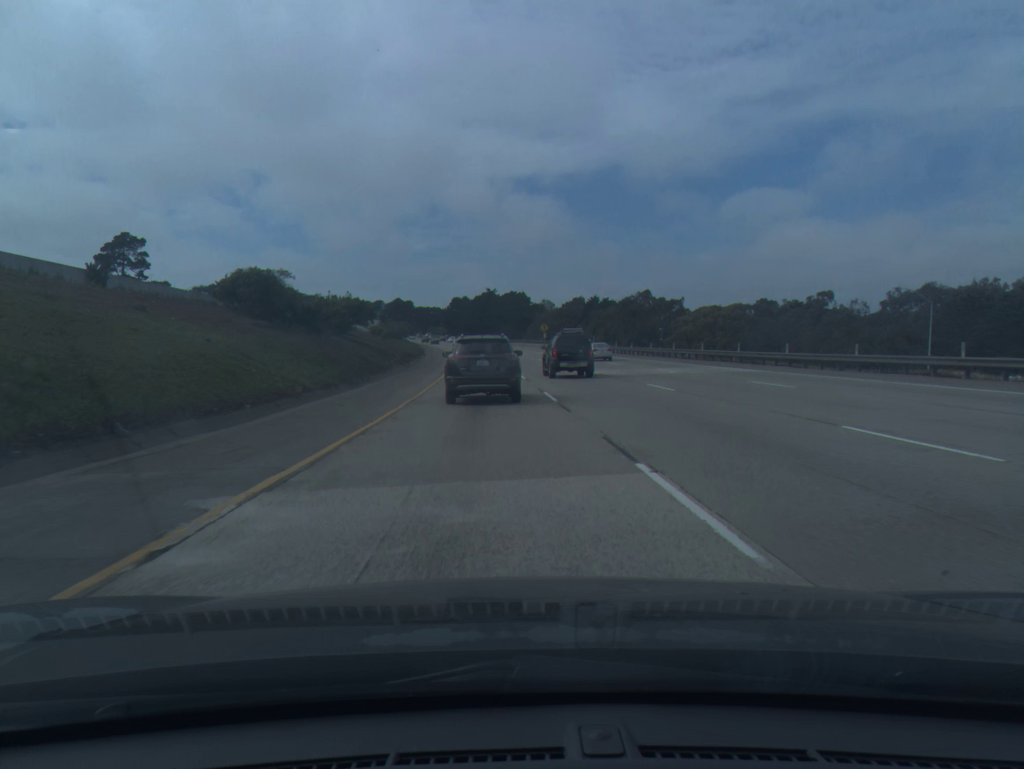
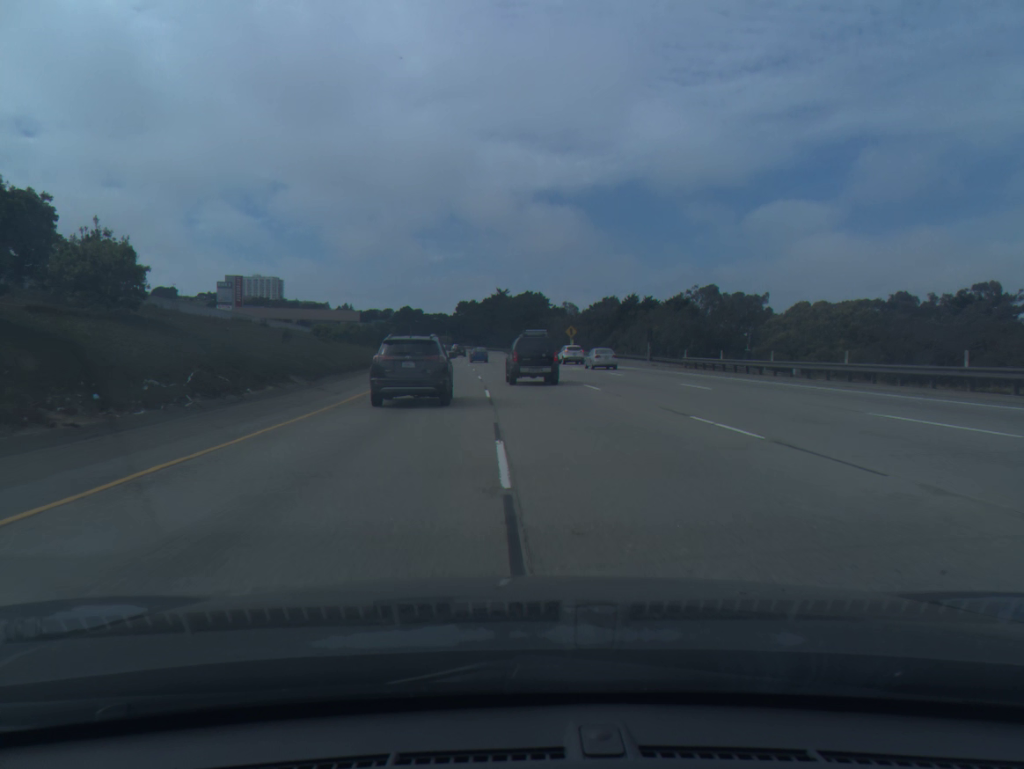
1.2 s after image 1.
(-0.2, +40.9) m; -1°
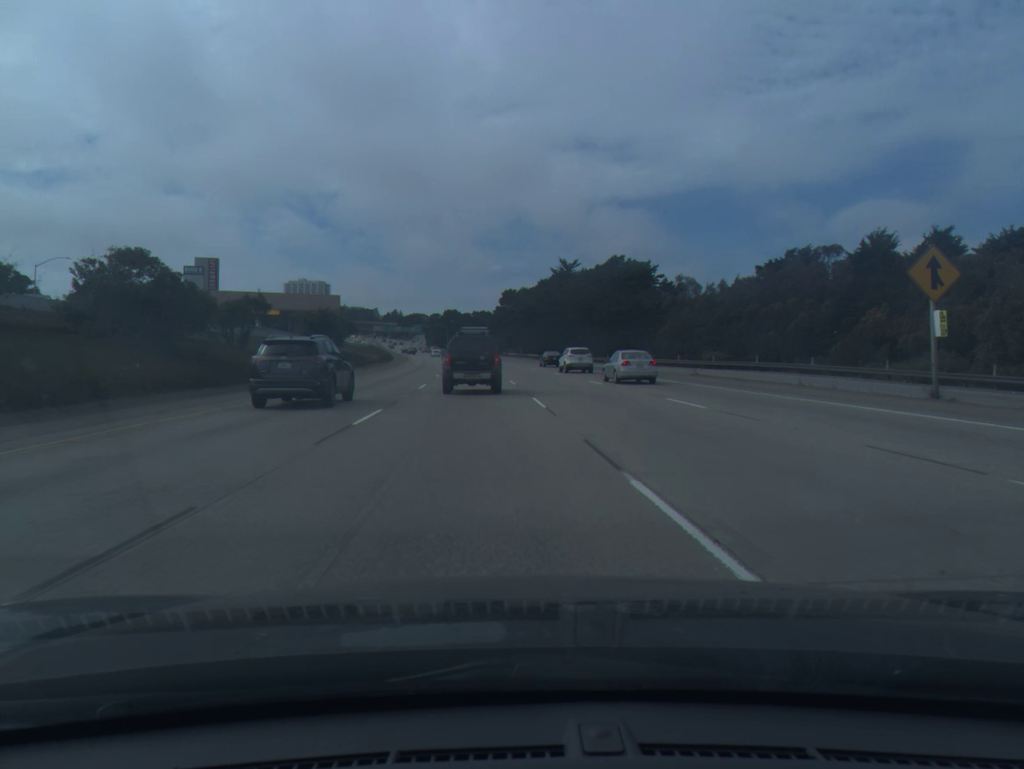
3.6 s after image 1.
(-3.2, +80.0) m; -4°
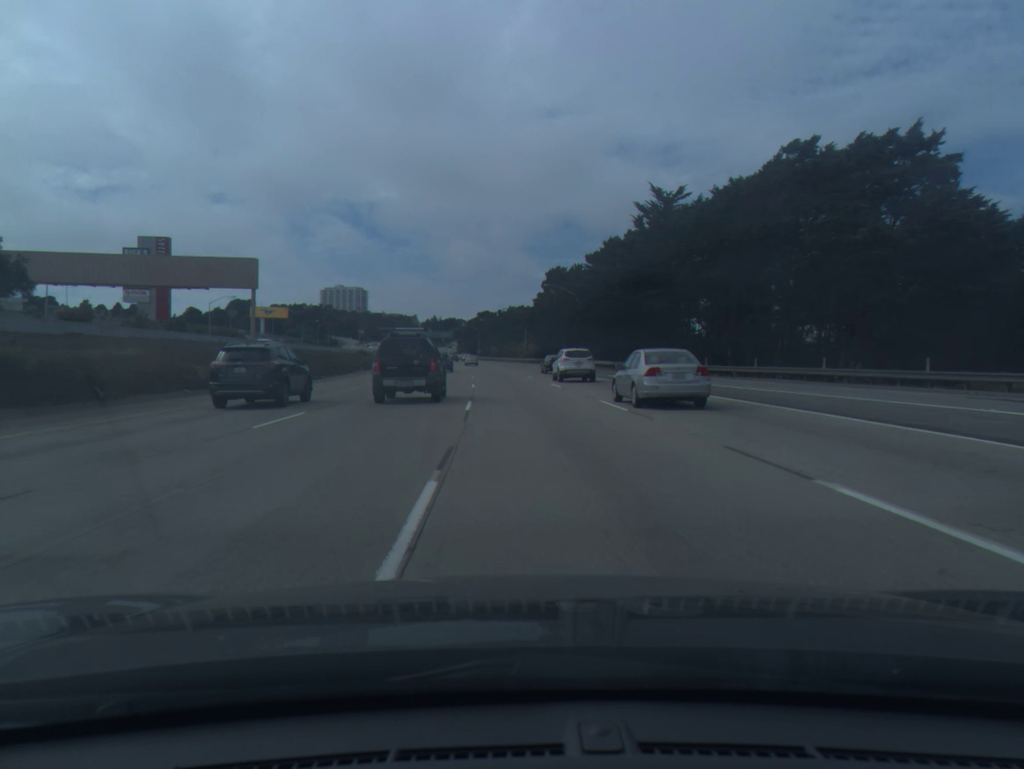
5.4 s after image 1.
(-1.2, +58.6) m; -3°
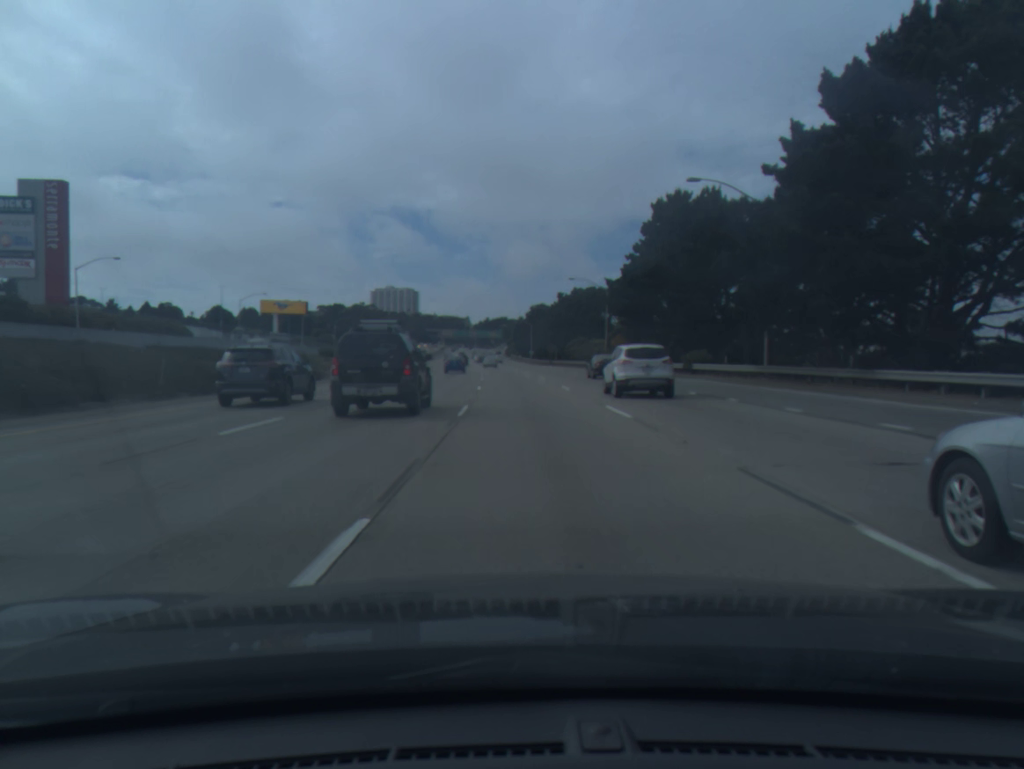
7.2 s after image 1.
(-2.5, +59.8) m; -4°
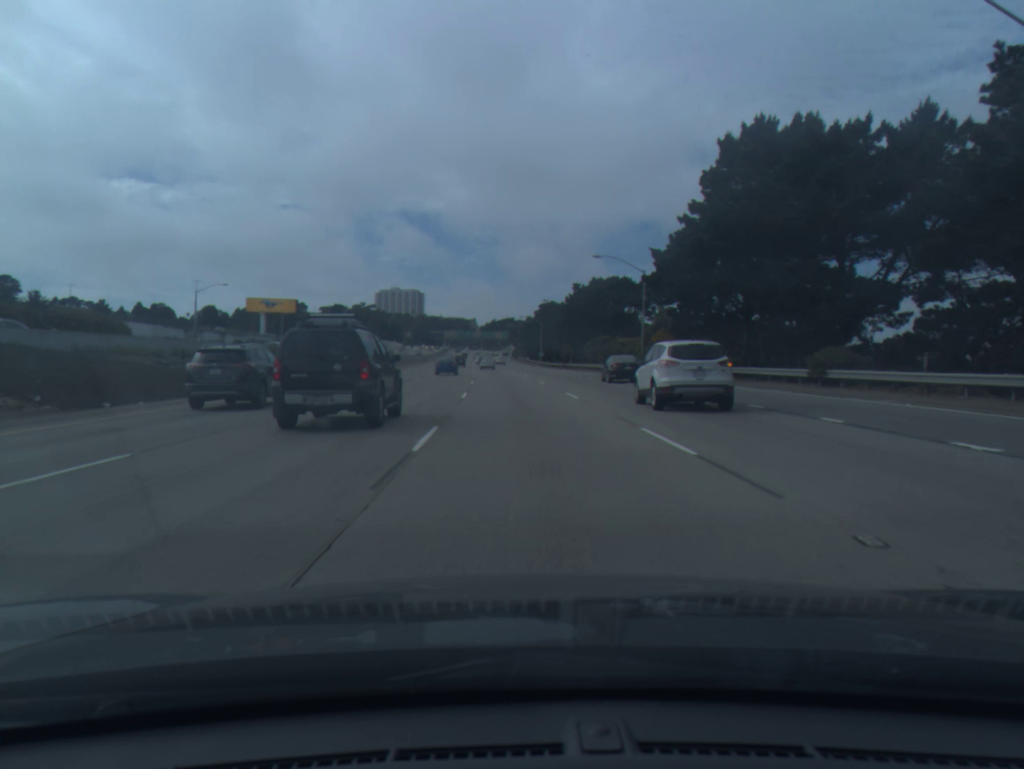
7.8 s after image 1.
(-0.1, +20.9) m; -1°
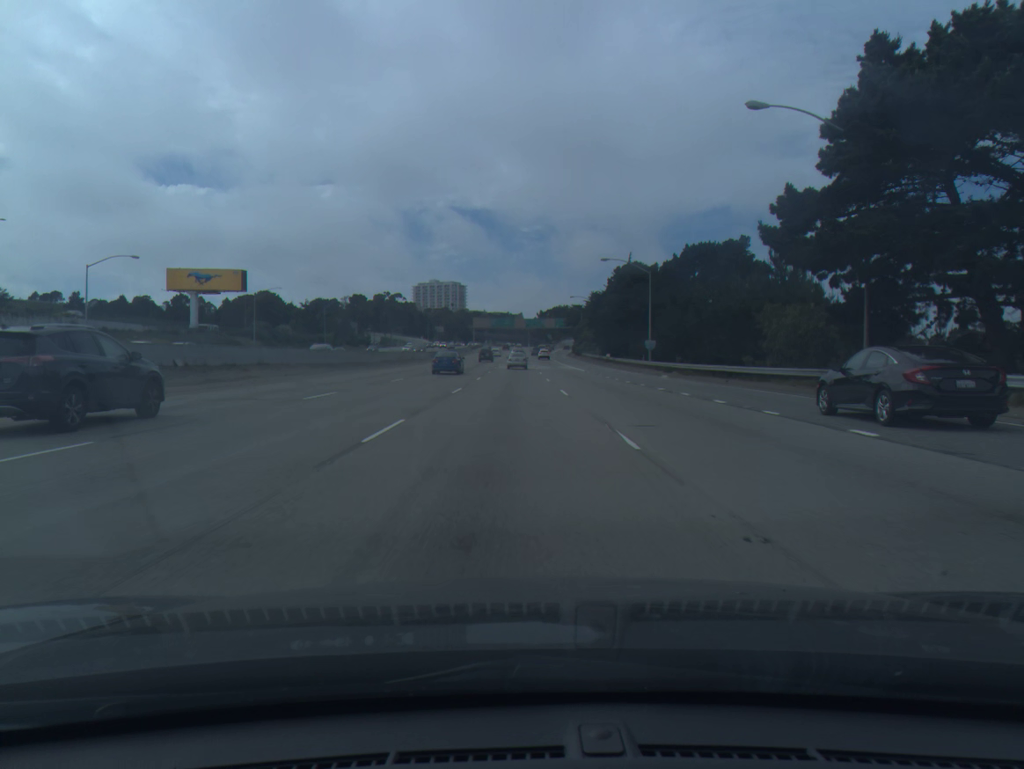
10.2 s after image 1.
(-2.8, +87.3) m; -4°
